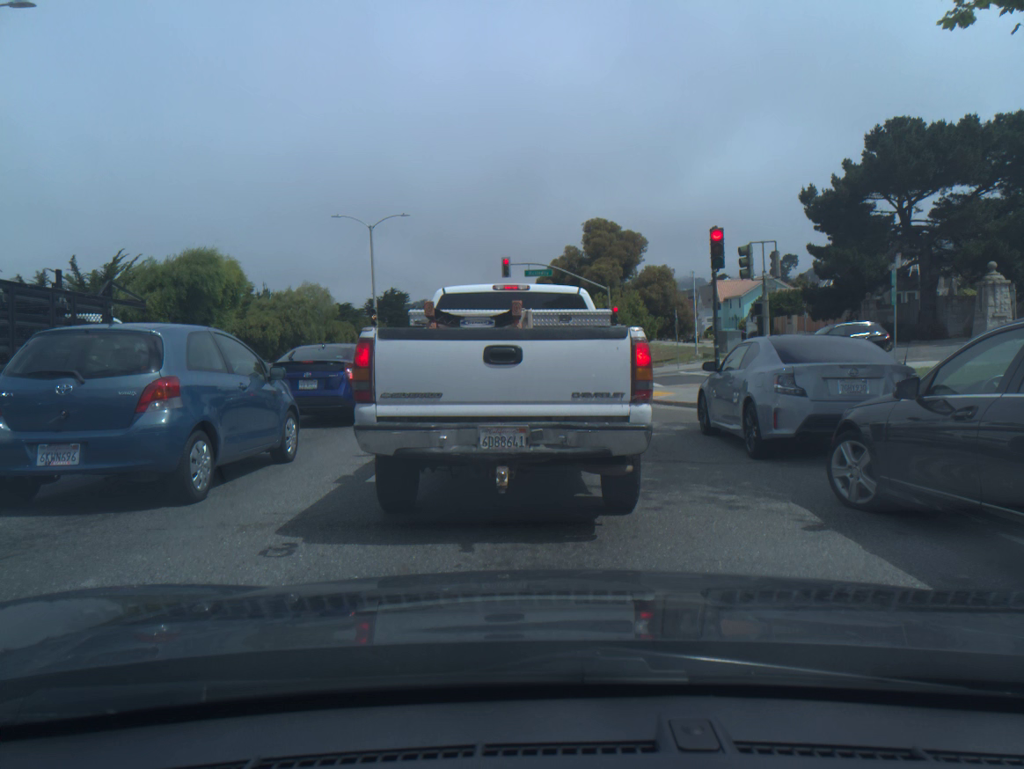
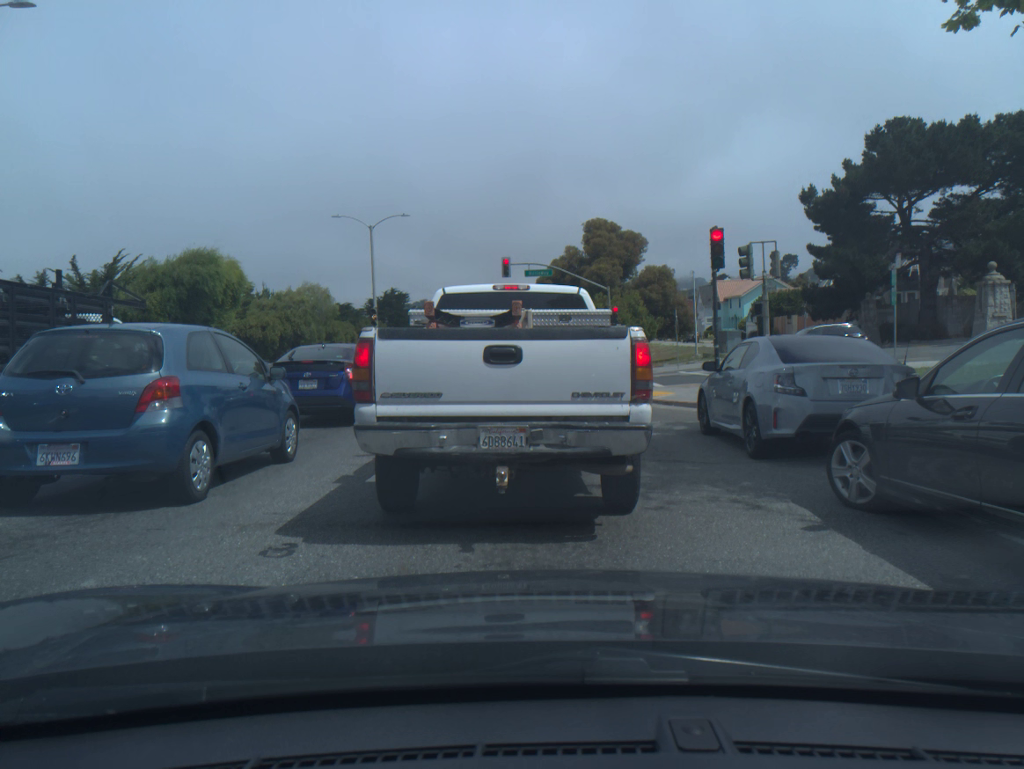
(0.0, 0.0) m; 0°
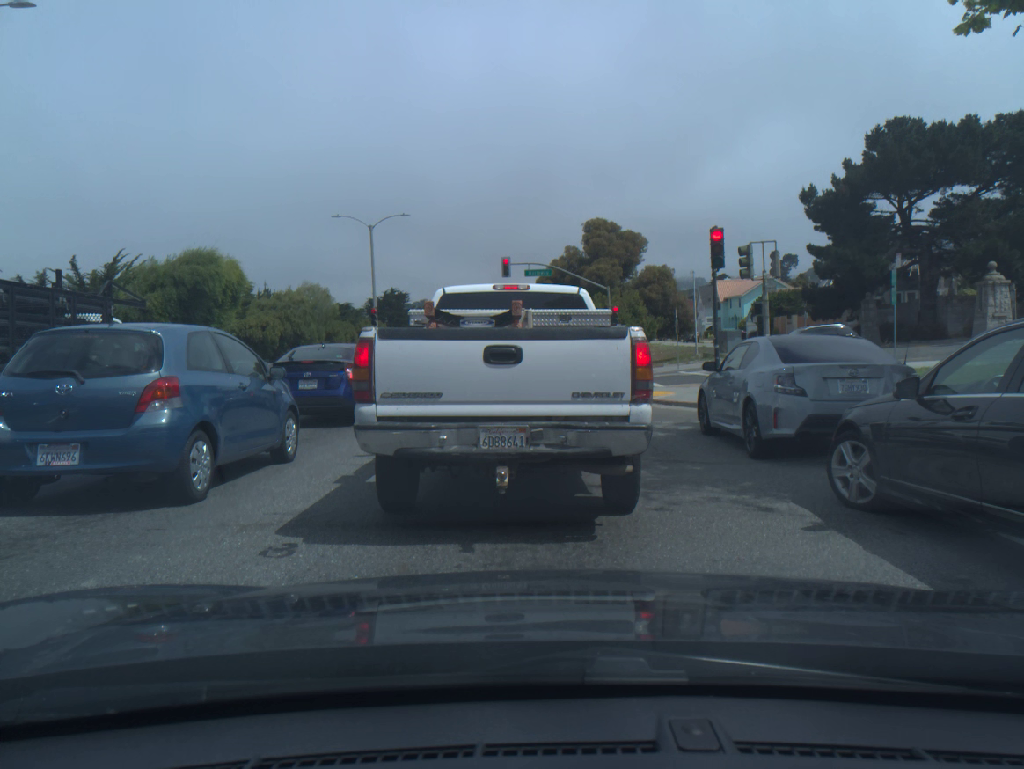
(0.0, 0.0) m; 0°
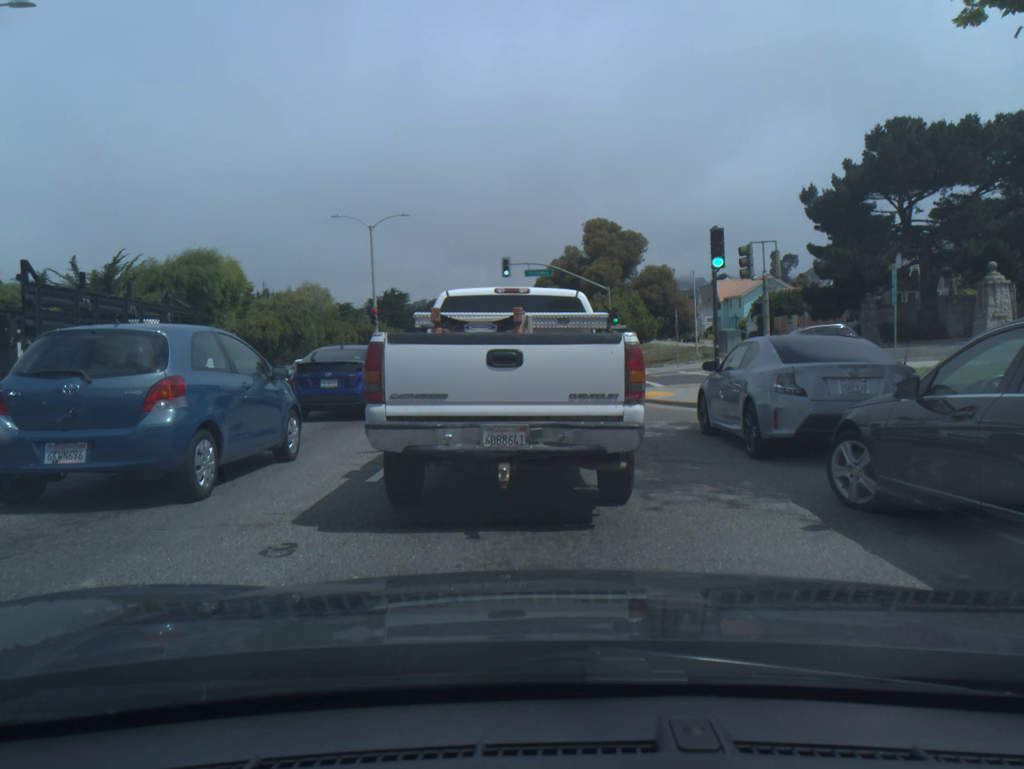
(0.0, -0.1) m; 0°
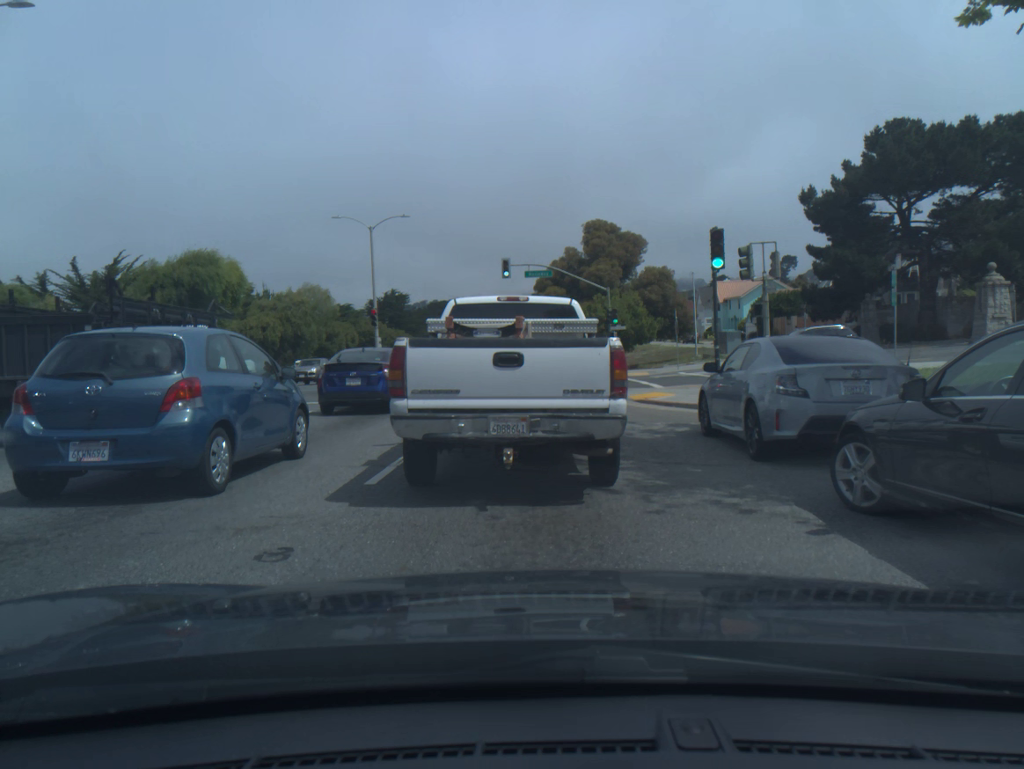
(0.0, +0.1) m; 0°
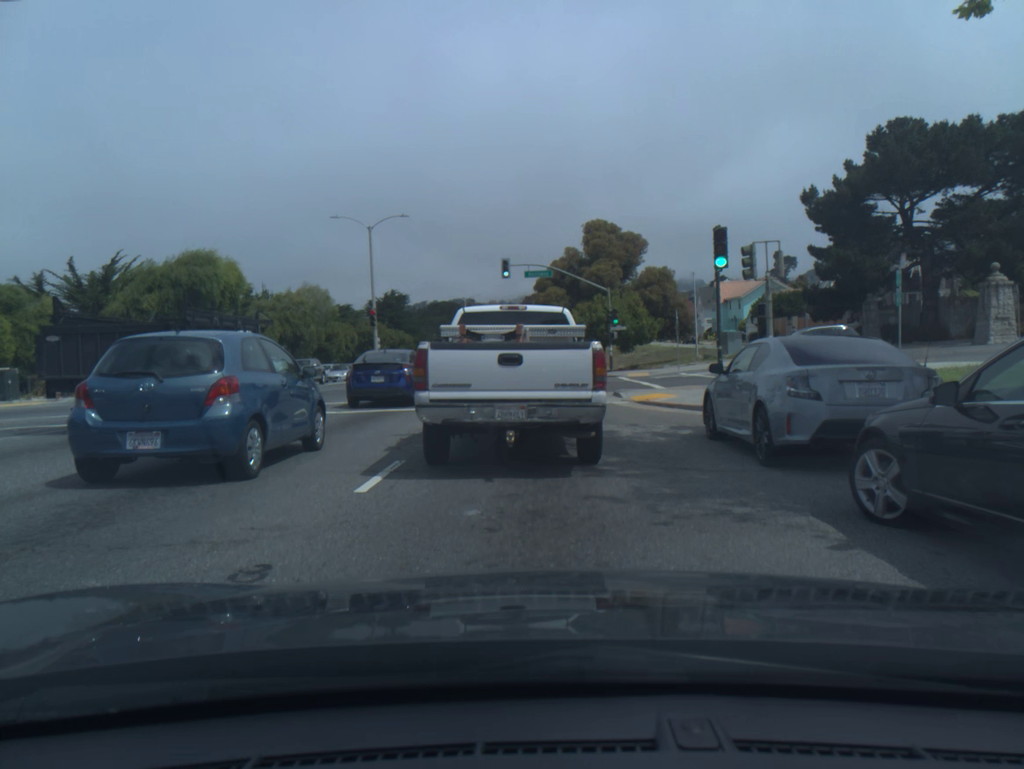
(0.0, +0.4) m; 0°
